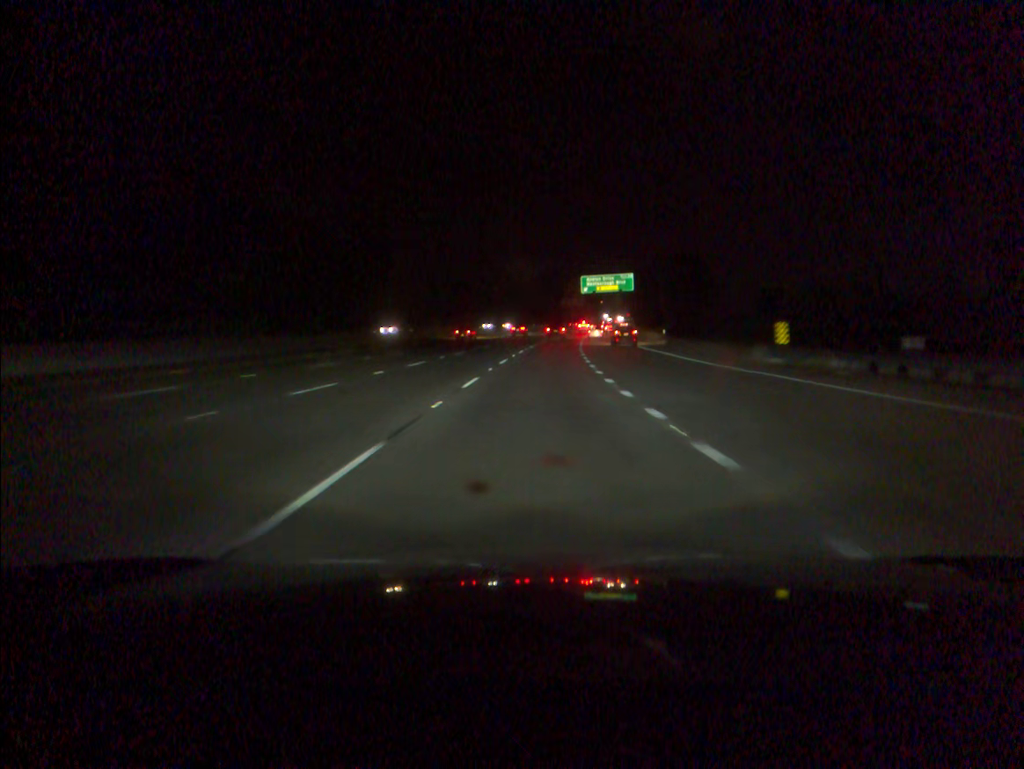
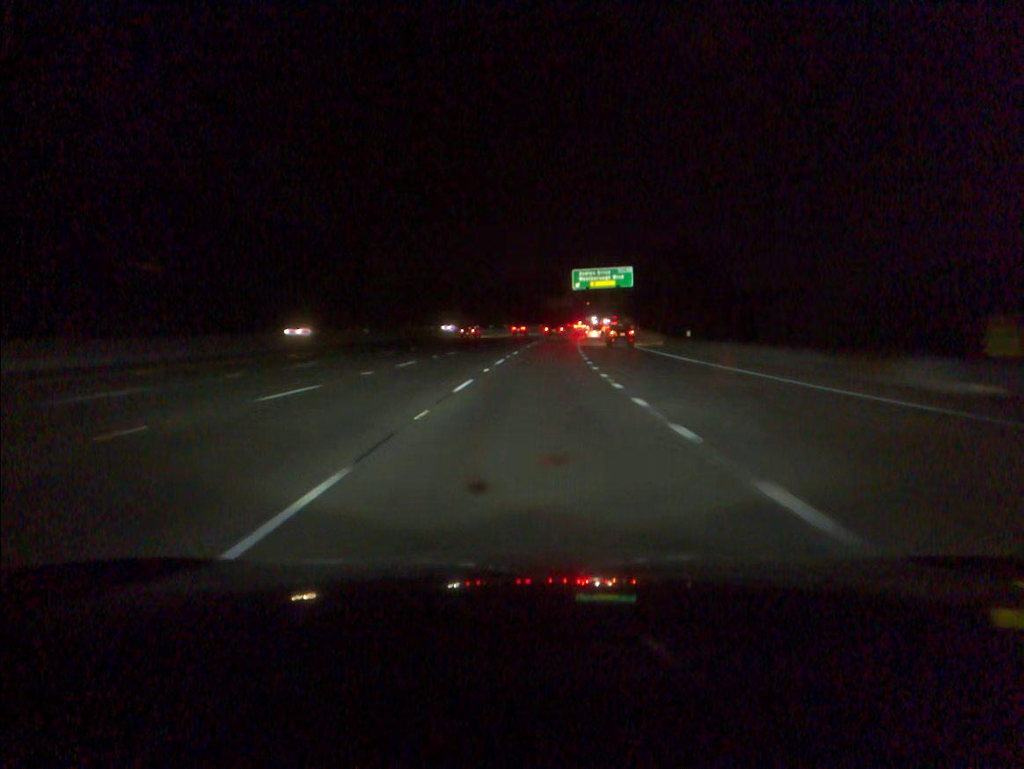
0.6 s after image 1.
(+0.1, +16.4) m; +1°
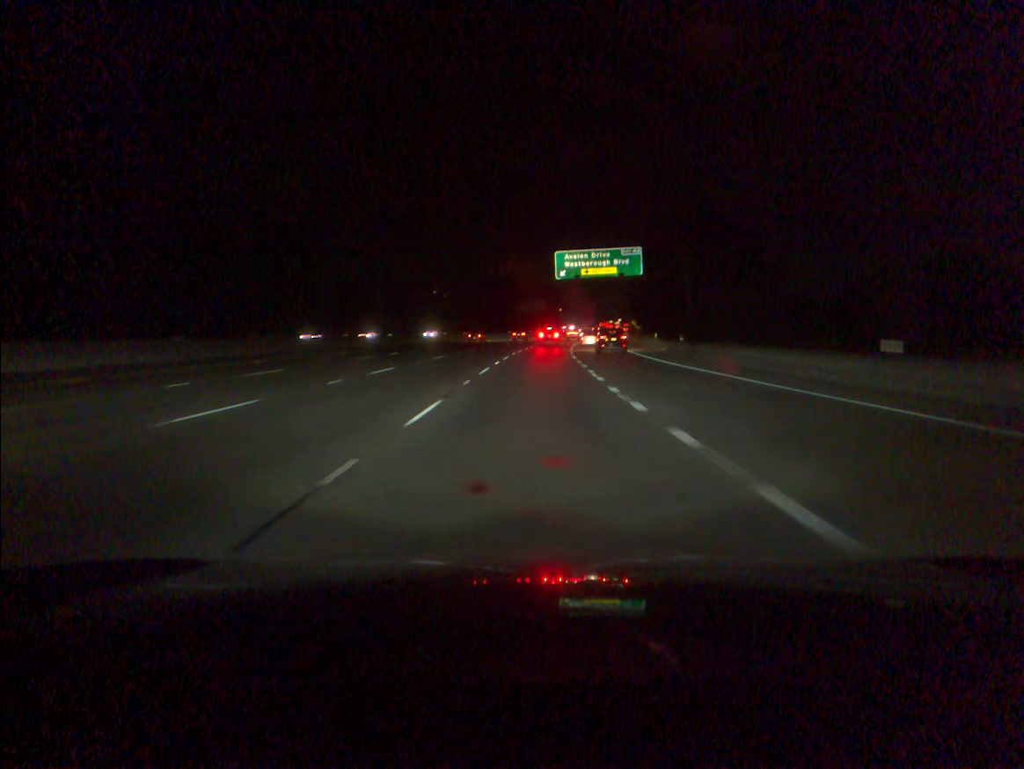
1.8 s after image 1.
(+0.7, +32.5) m; +2°
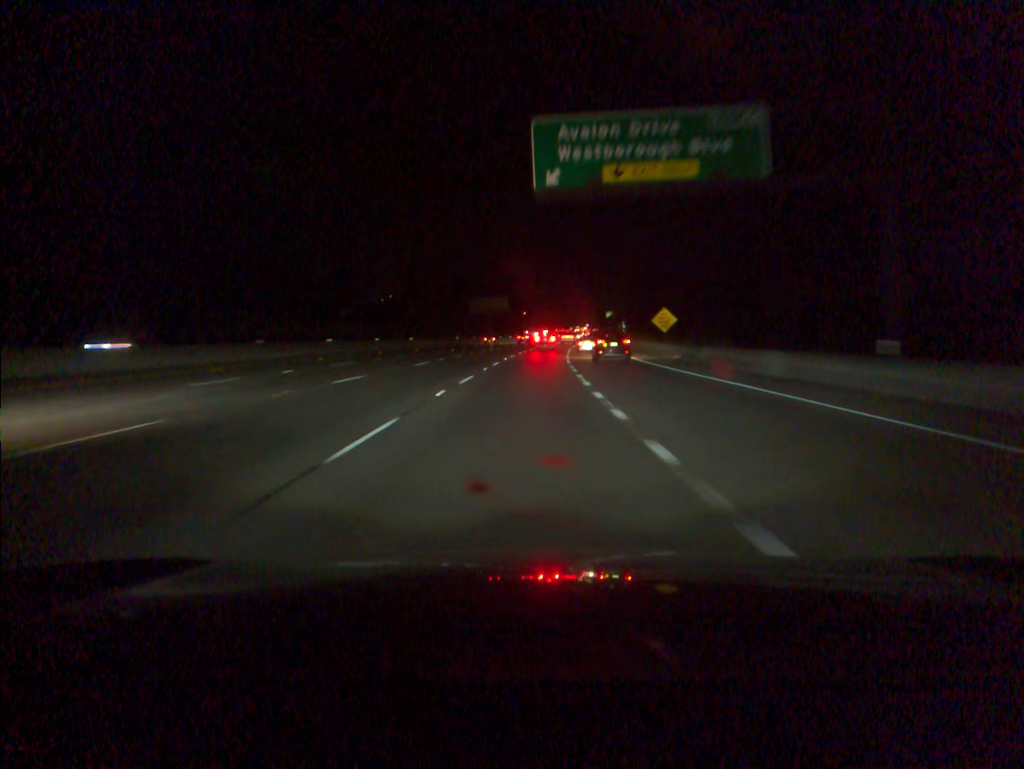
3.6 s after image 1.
(+1.3, +47.1) m; +3°
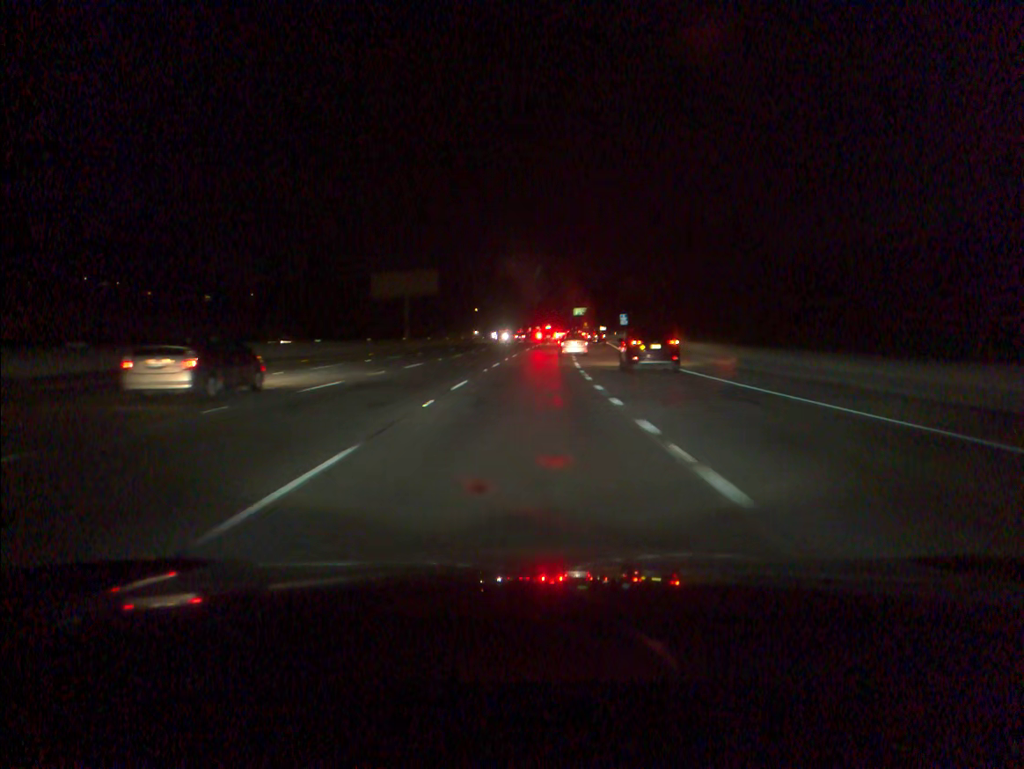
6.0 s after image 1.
(+1.6, +61.4) m; +3°
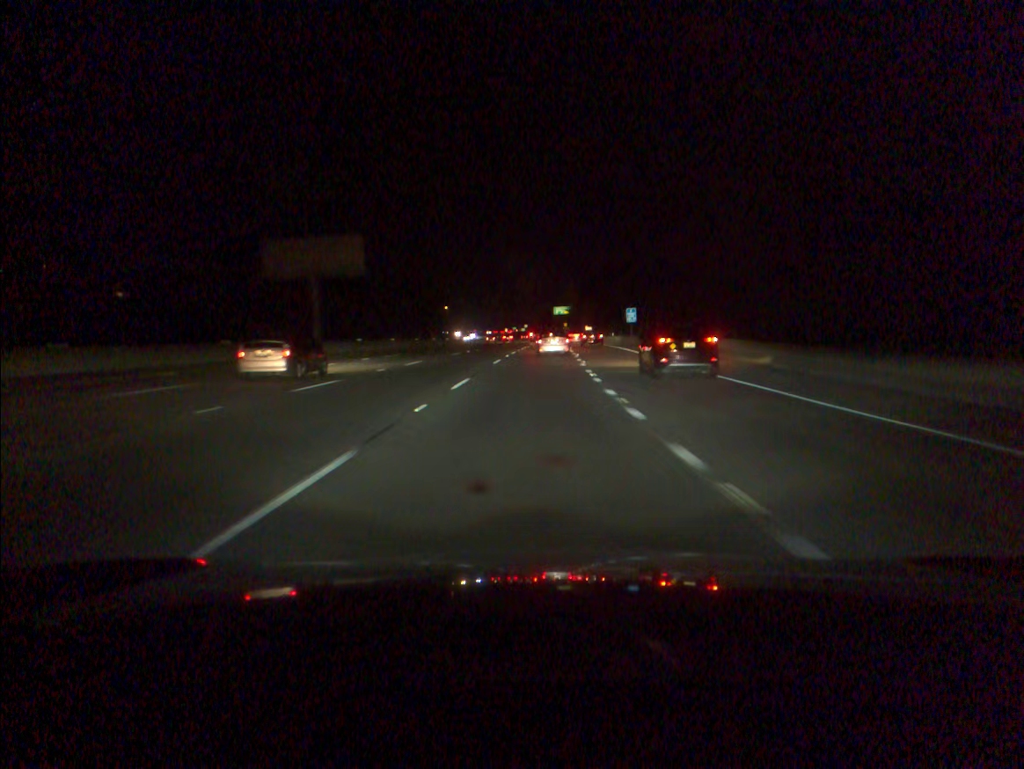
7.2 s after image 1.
(+0.4, +29.8) m; +2°
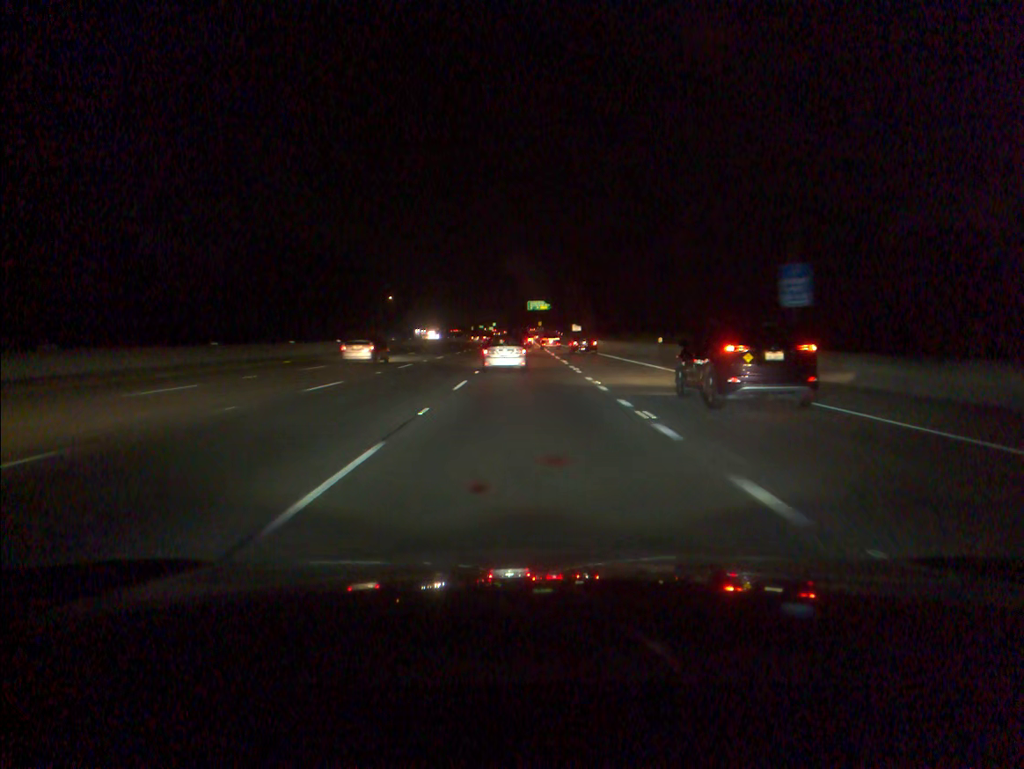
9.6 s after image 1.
(+1.3, +57.5) m; +2°
